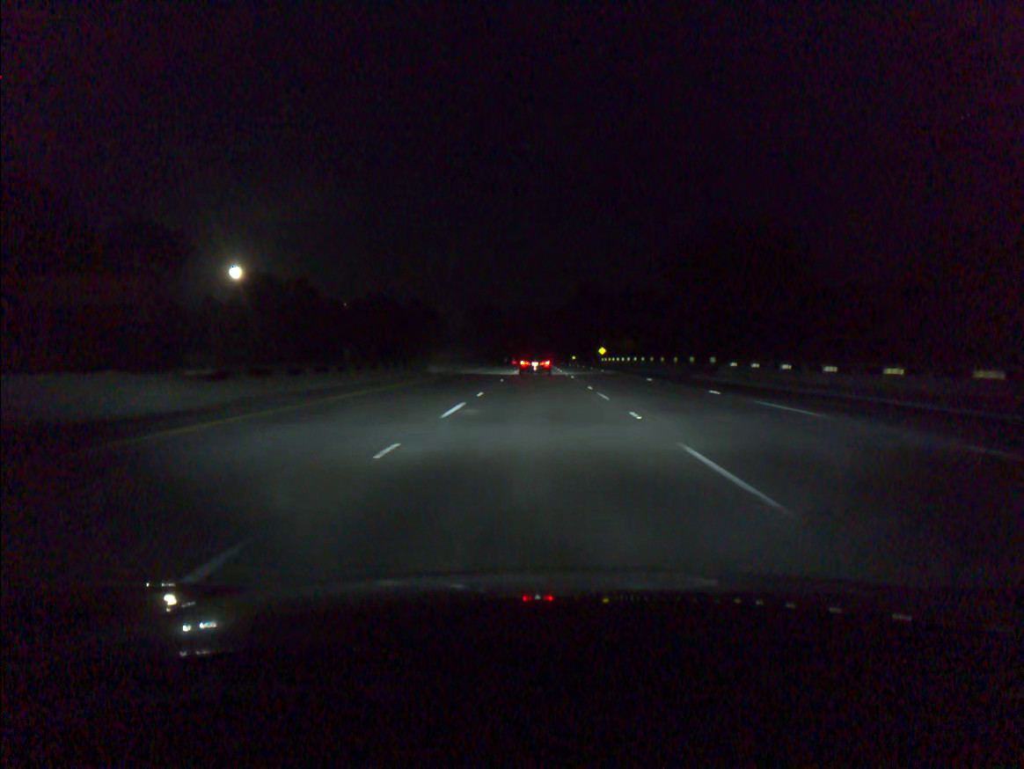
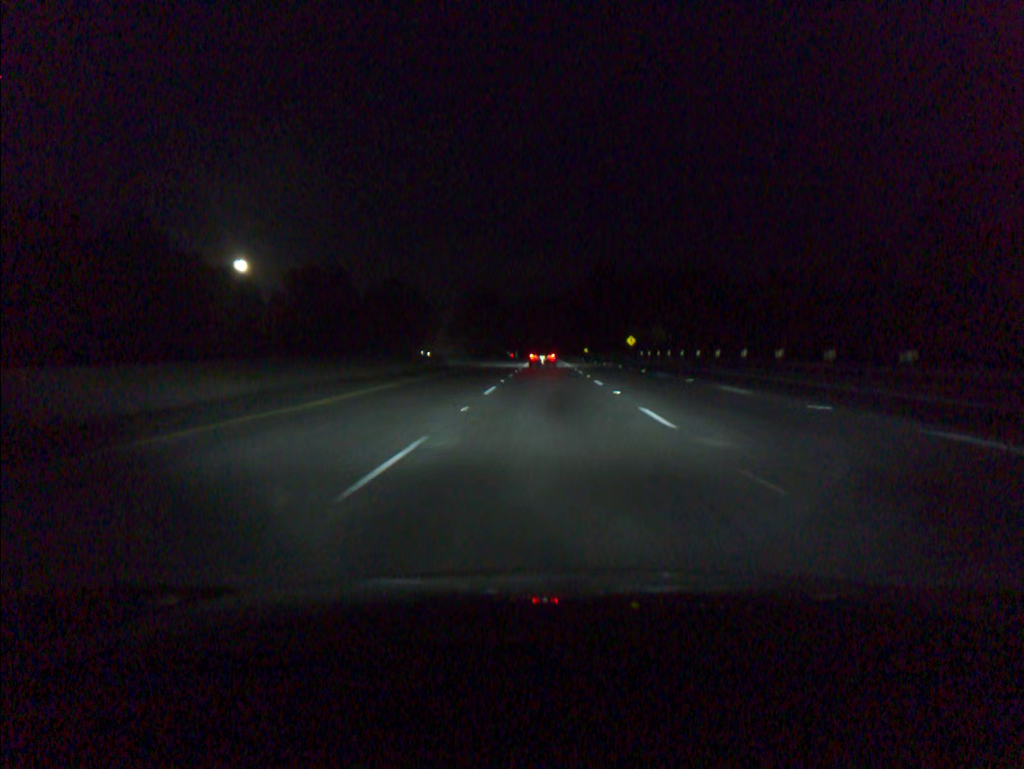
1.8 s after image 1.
(-0.2, +51.9) m; 0°
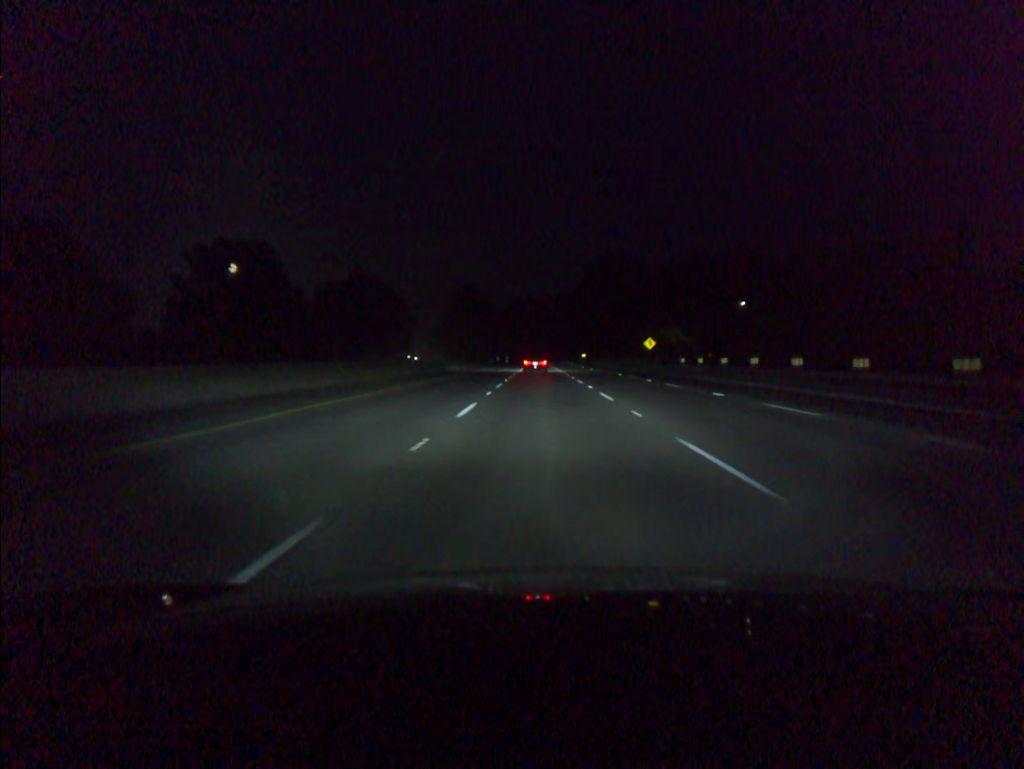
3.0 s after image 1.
(+0.1, +34.6) m; 0°
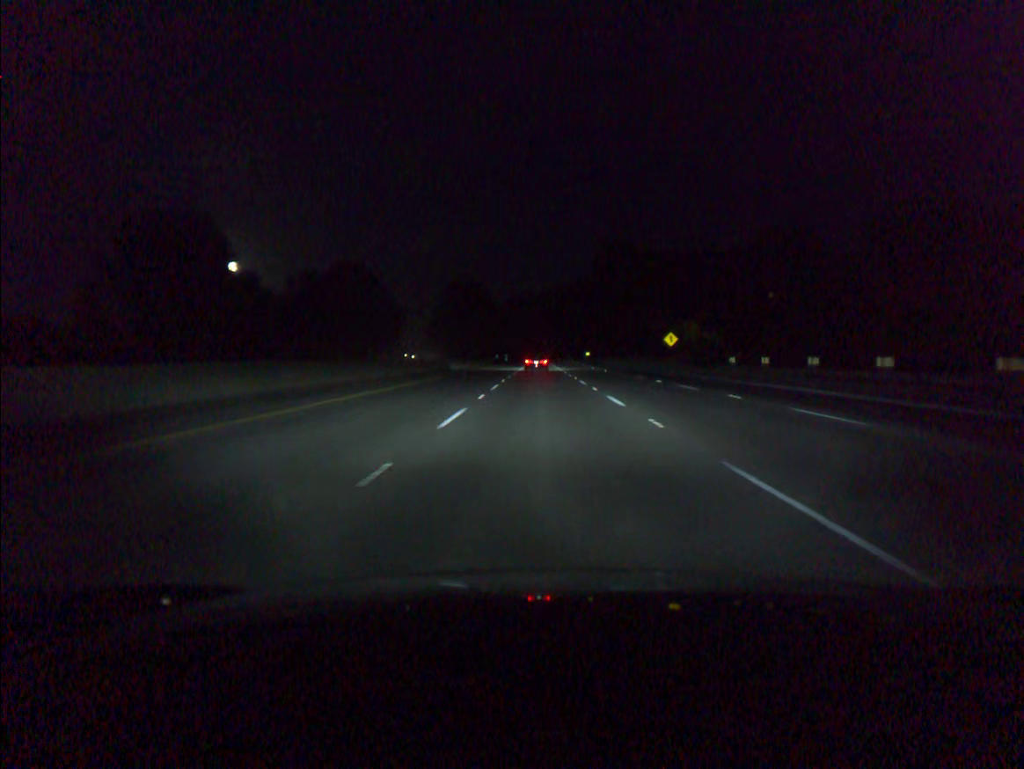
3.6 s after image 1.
(0.0, +17.3) m; 0°
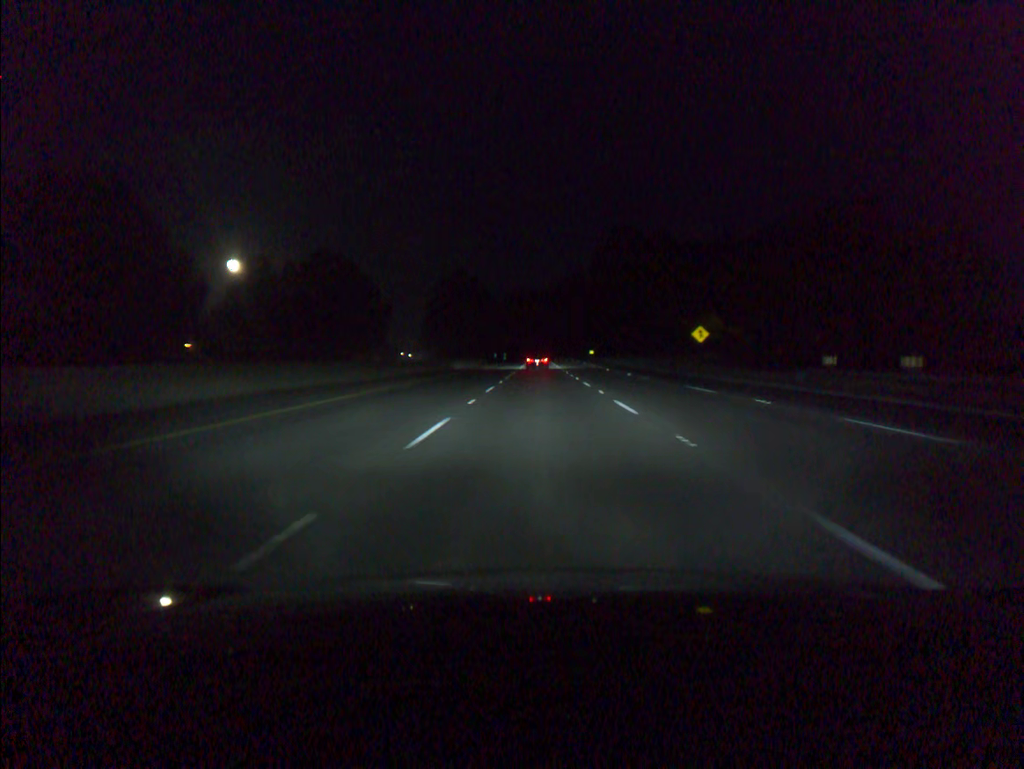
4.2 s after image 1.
(0.0, +17.3) m; 0°
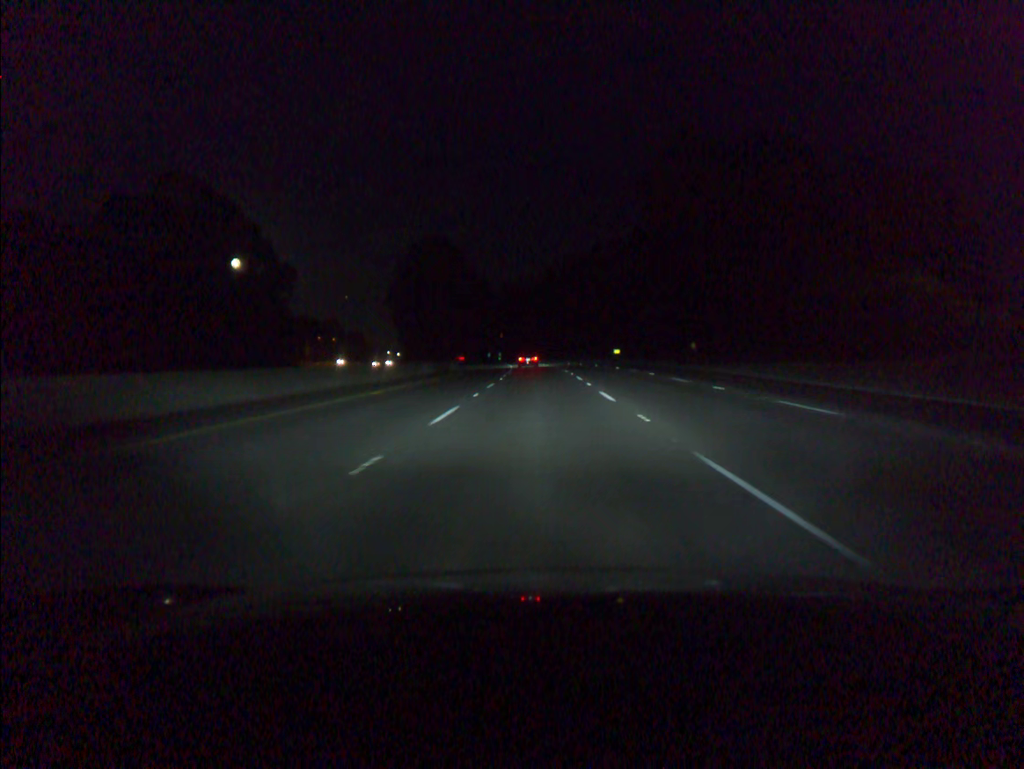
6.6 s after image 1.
(+0.1, +69.5) m; 0°
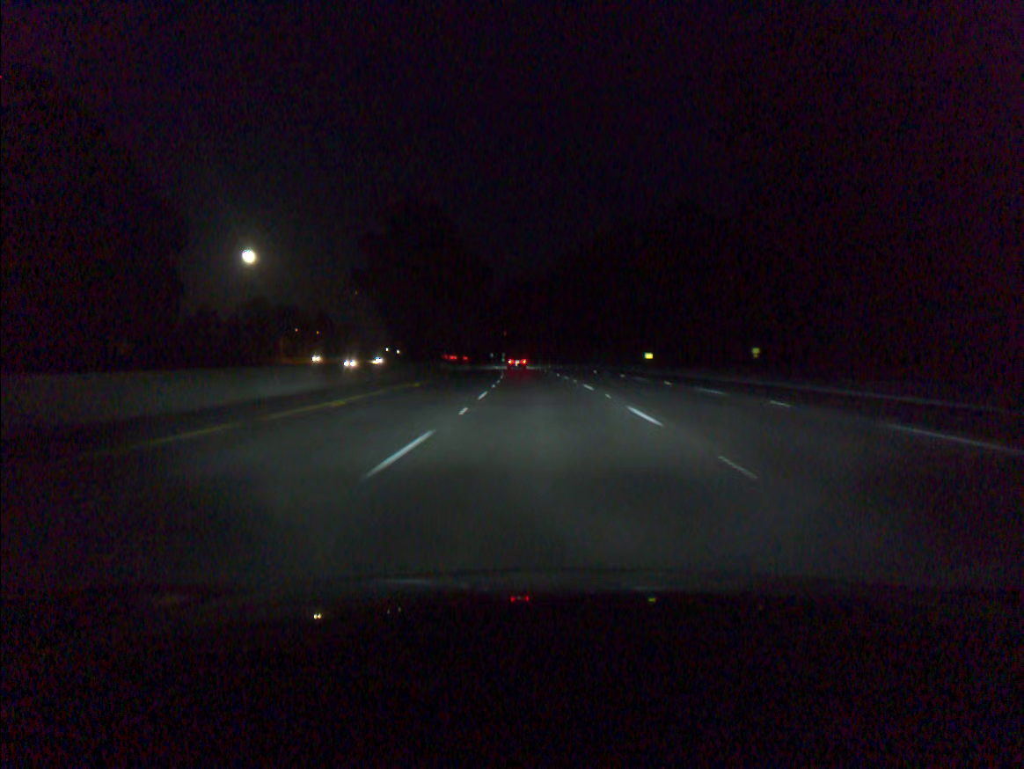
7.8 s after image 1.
(-0.2, +34.8) m; -1°
